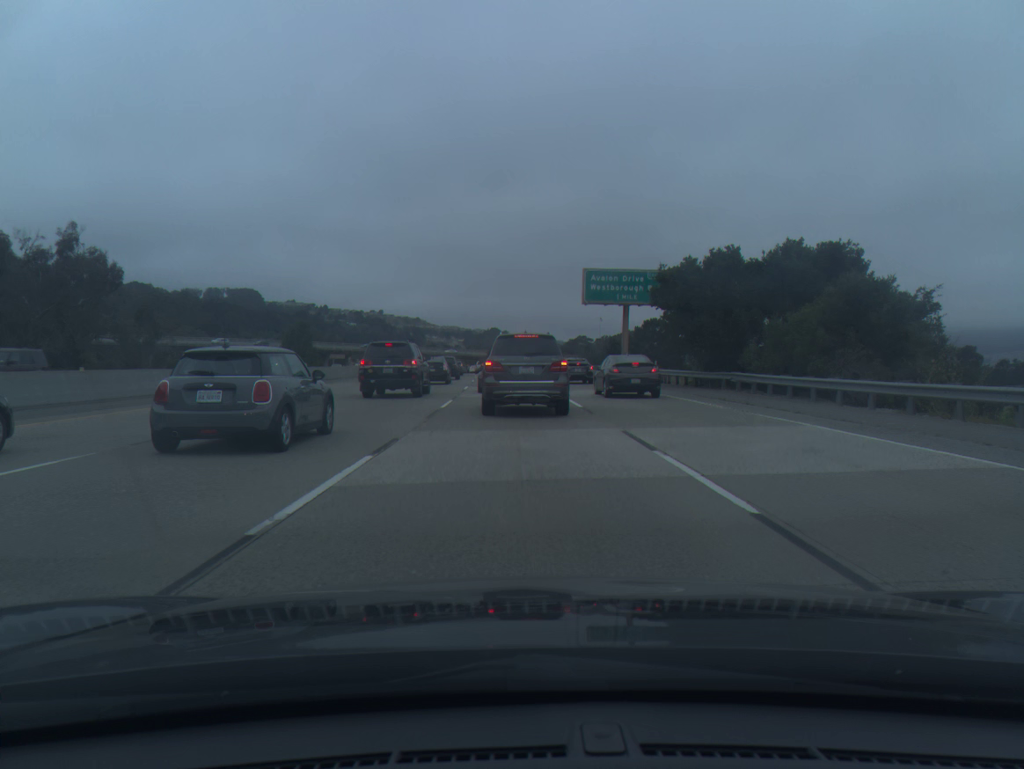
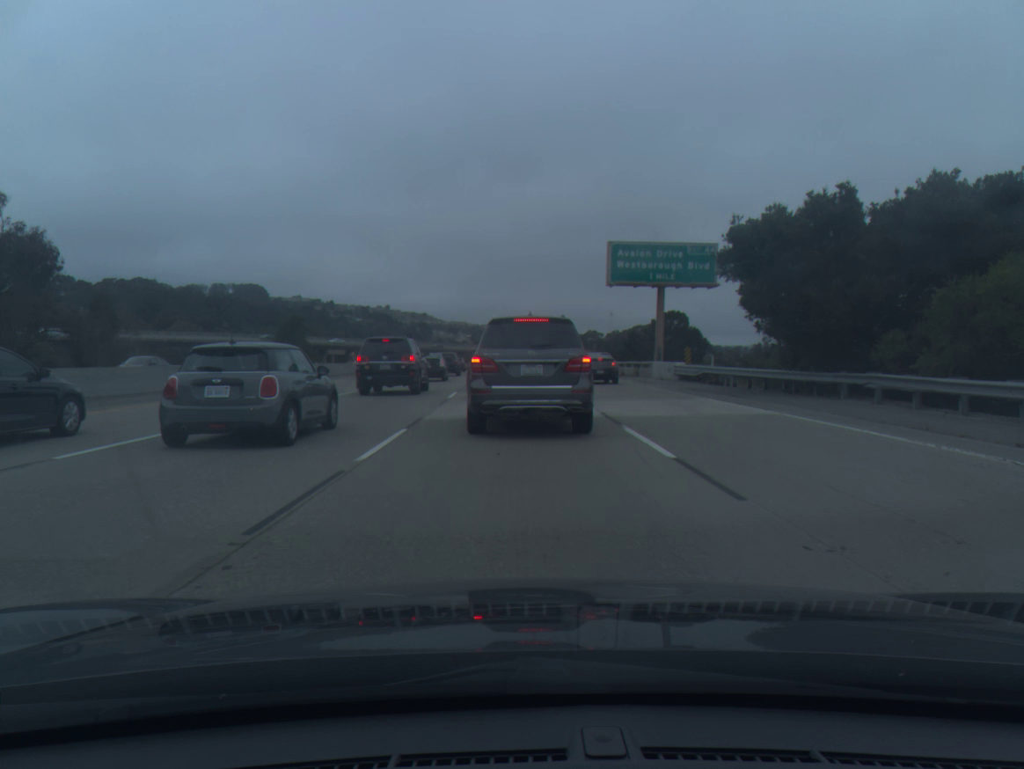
(-0.1, +11.5) m; -1°
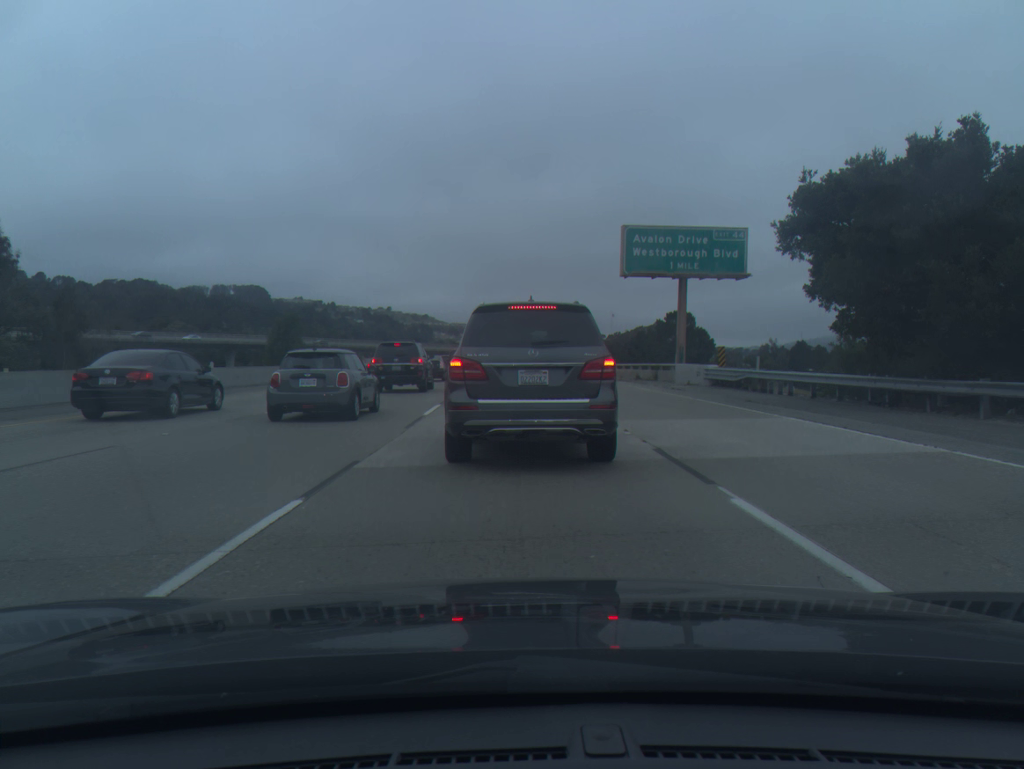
(0.0, +6.7) m; 0°
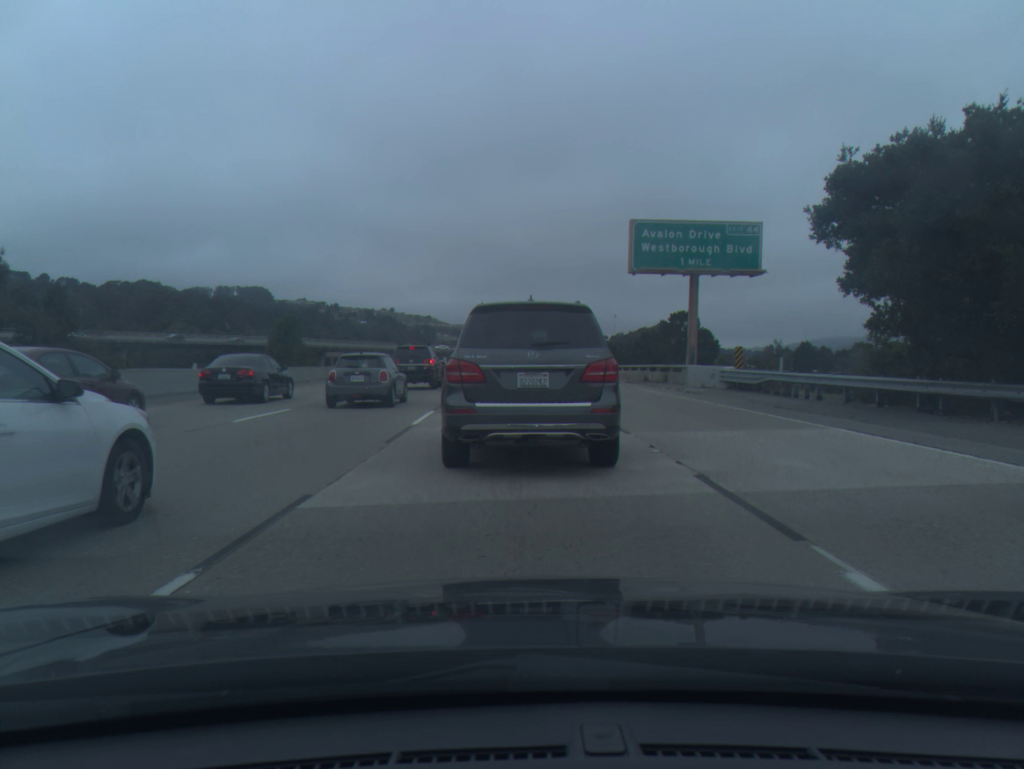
(0.0, +2.3) m; 0°
